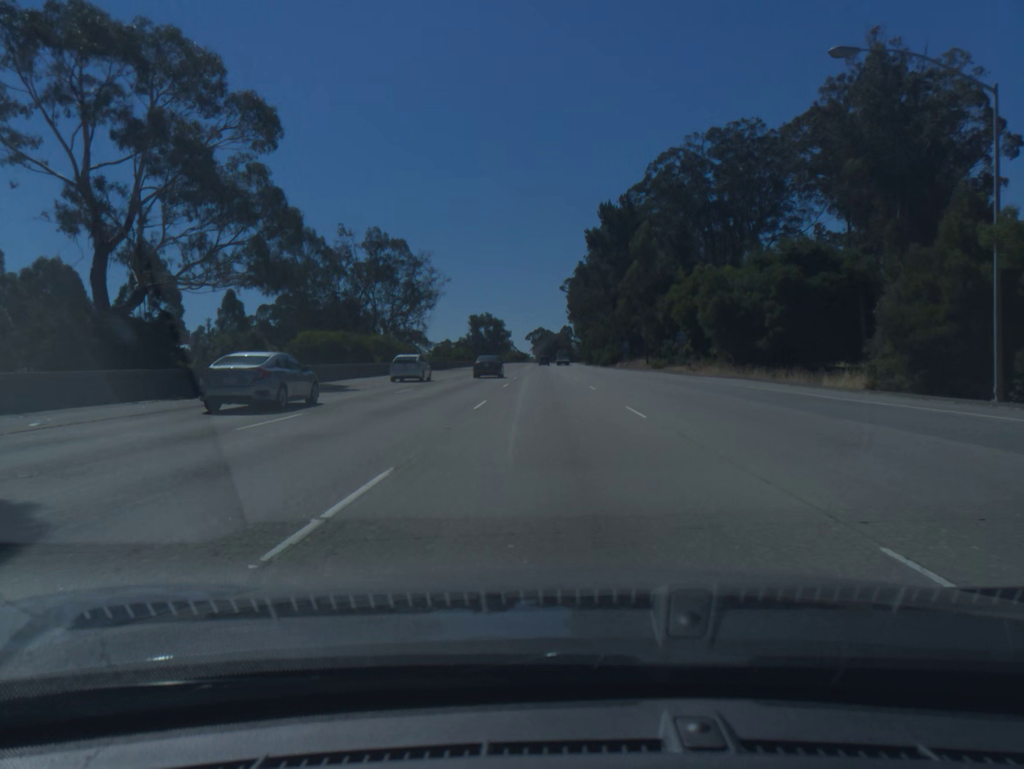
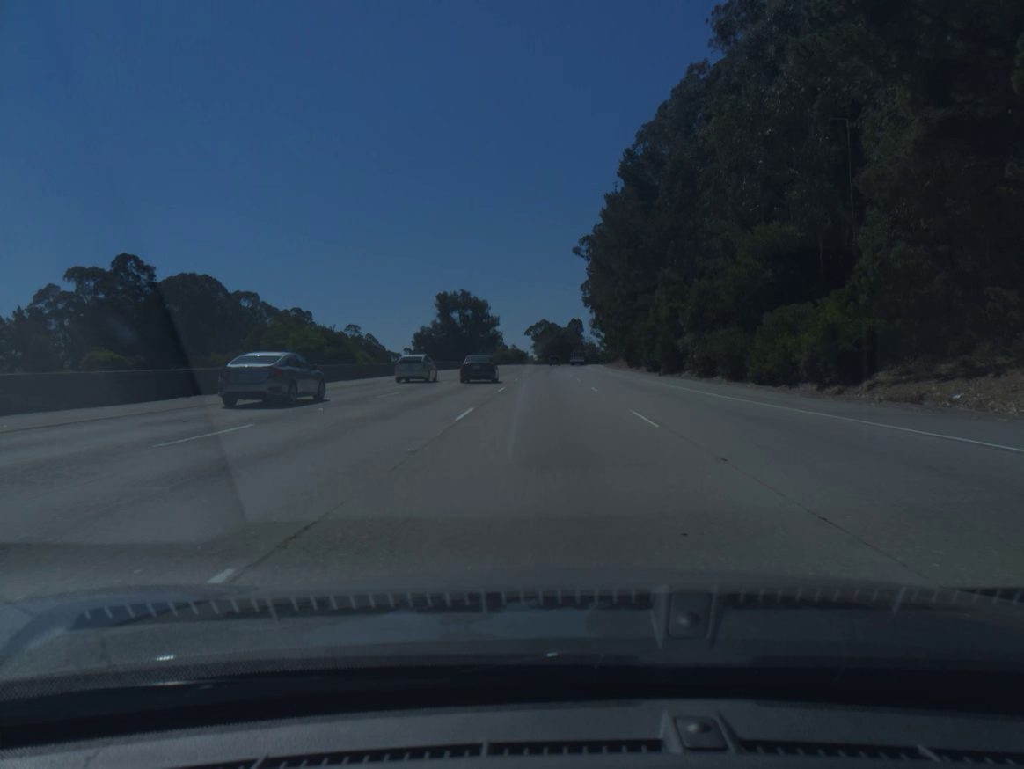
(-0.6, +91.0) m; -1°
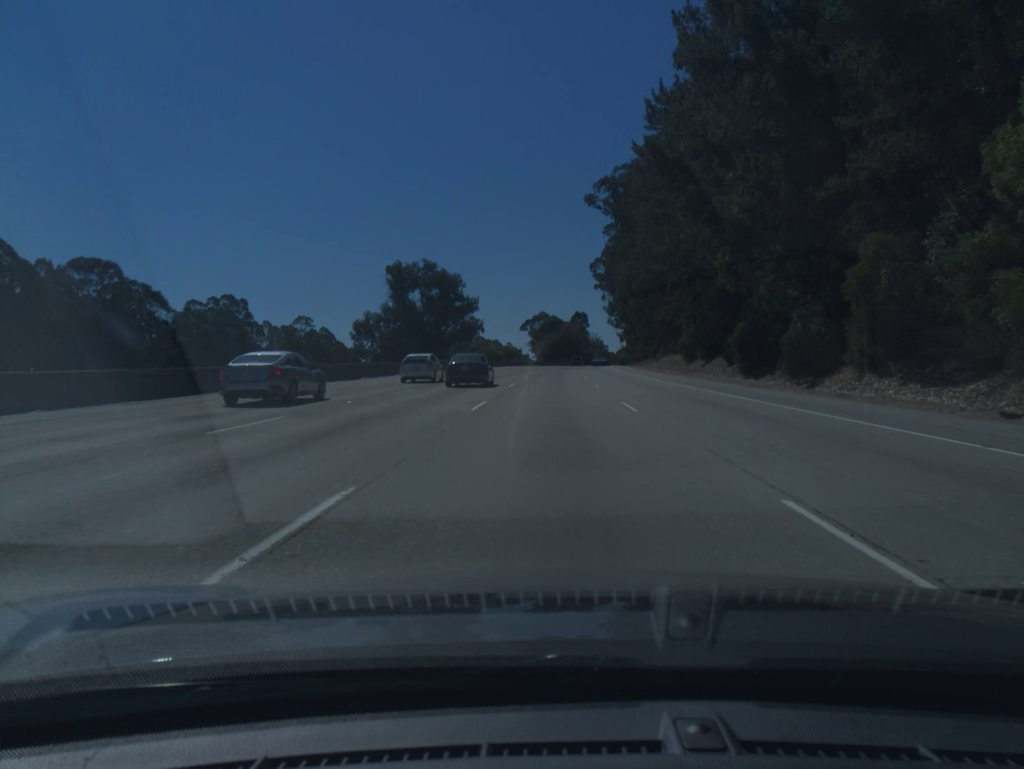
(0.0, +55.7) m; 0°
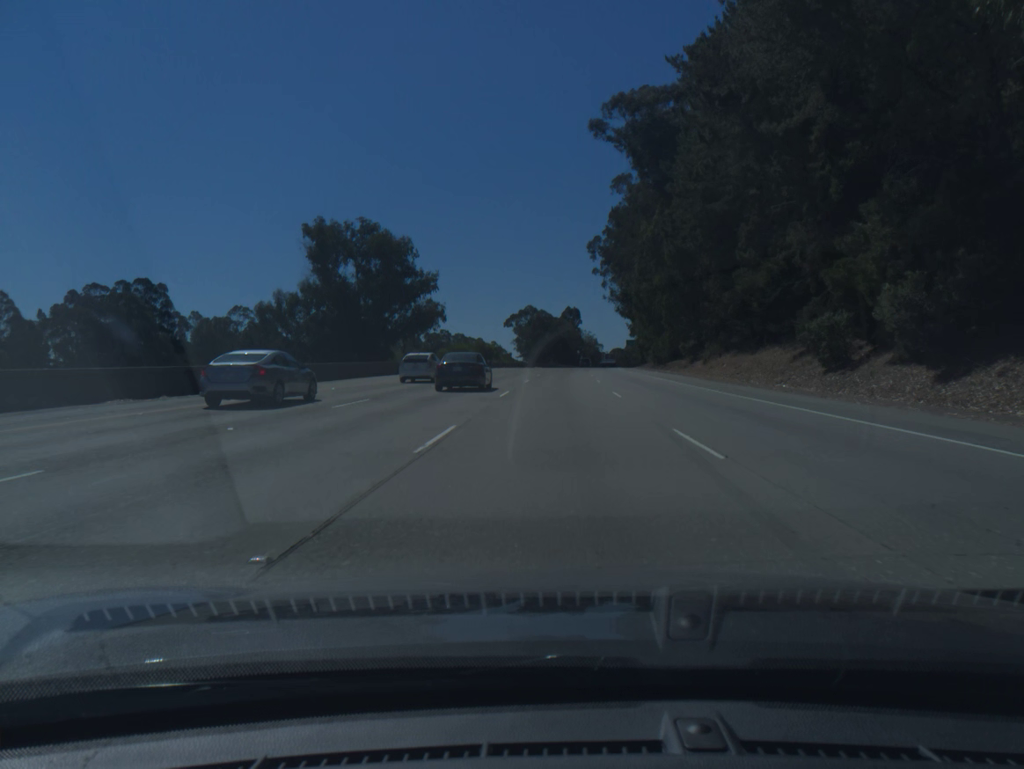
(+0.2, +37.2) m; +1°
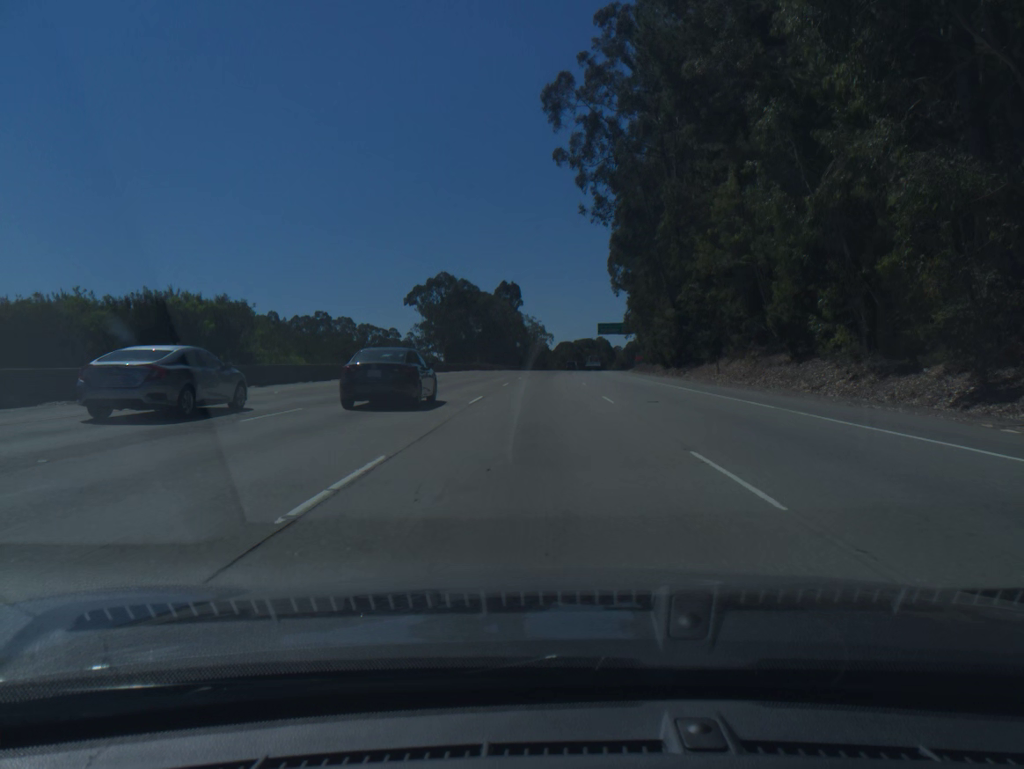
(+3.4, +91.4) m; +4°
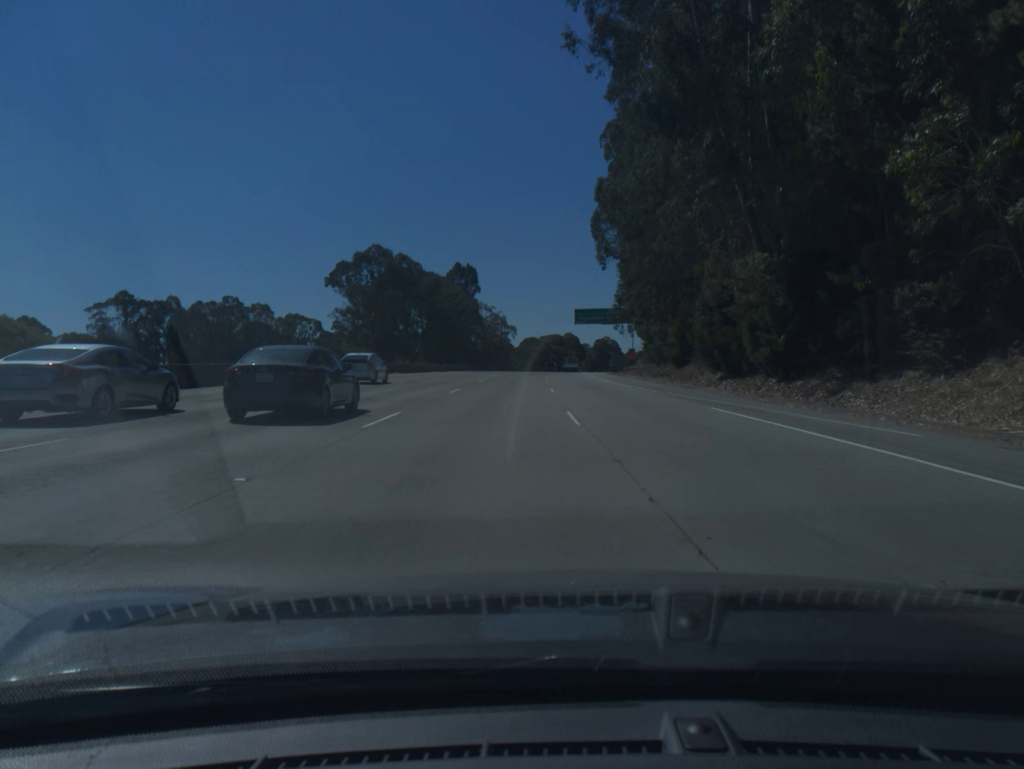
(+0.8, +35.9) m; +3°
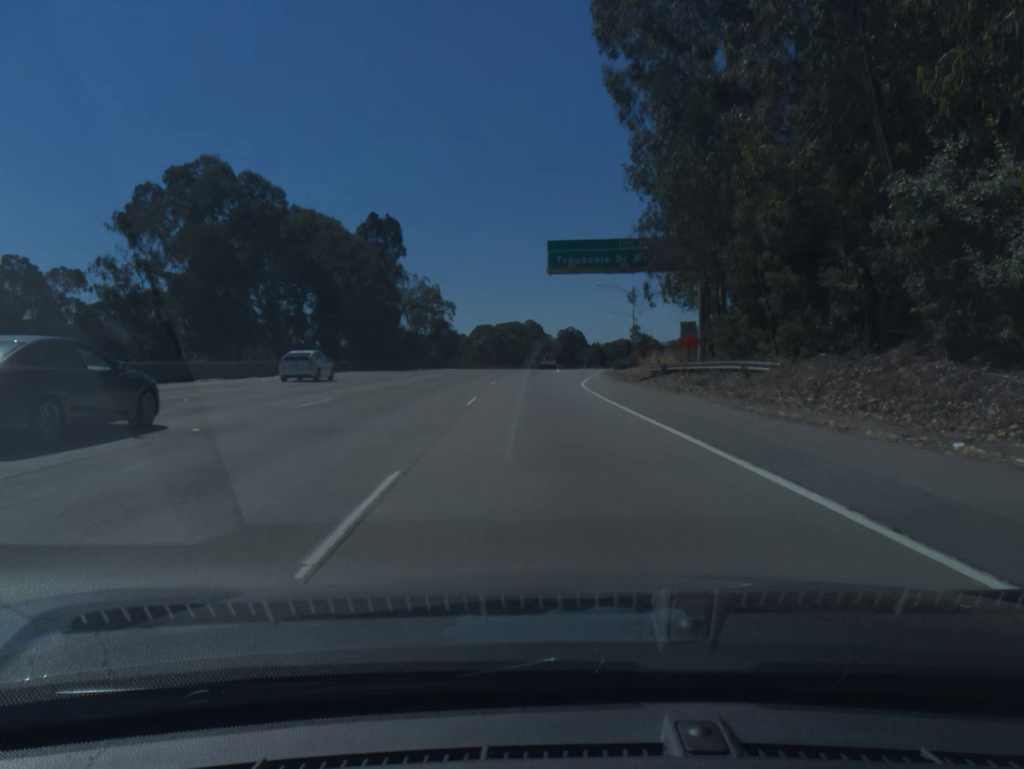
(+1.3, +53.8) m; +3°
